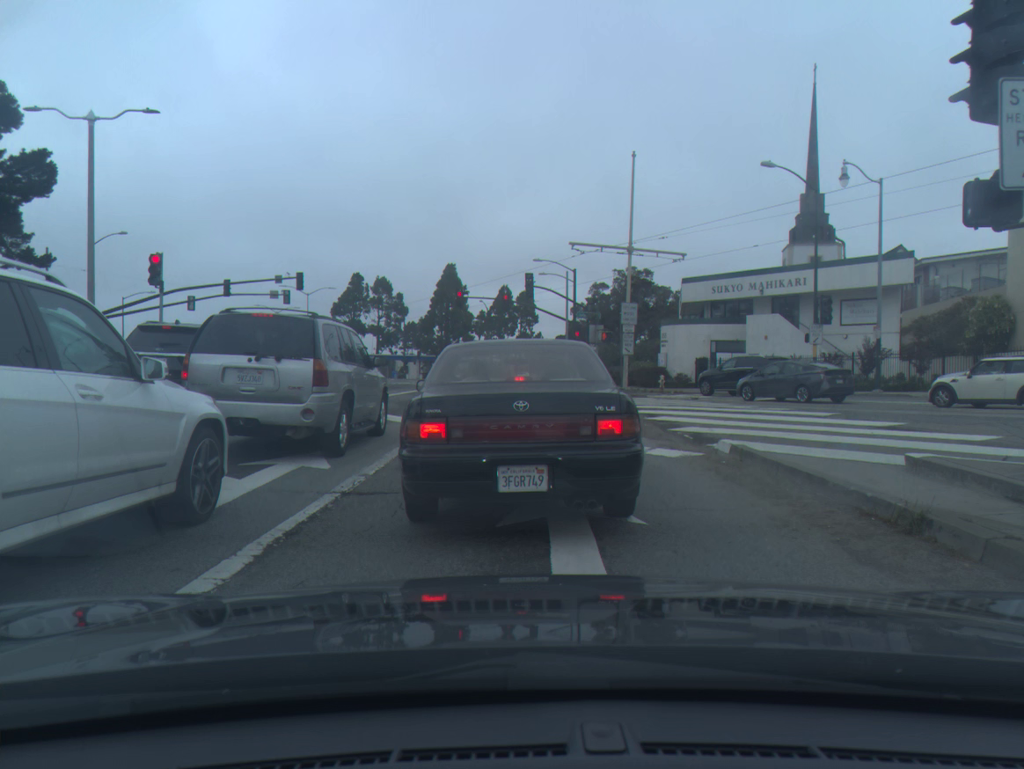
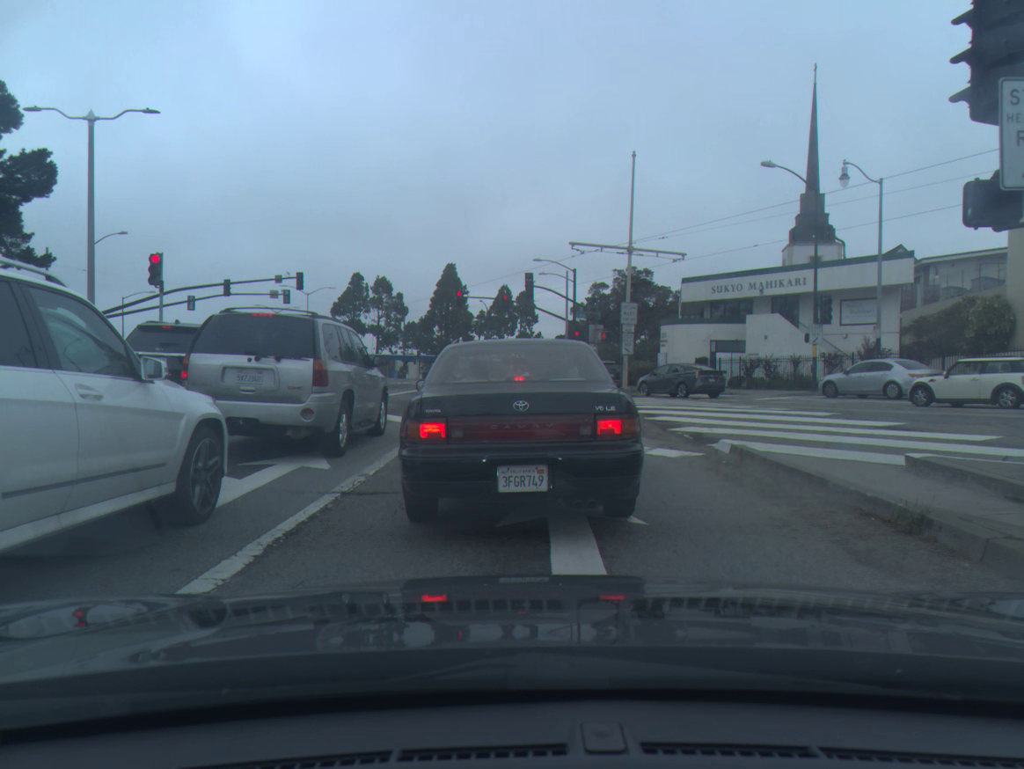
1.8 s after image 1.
(0.0, 0.0) m; 0°
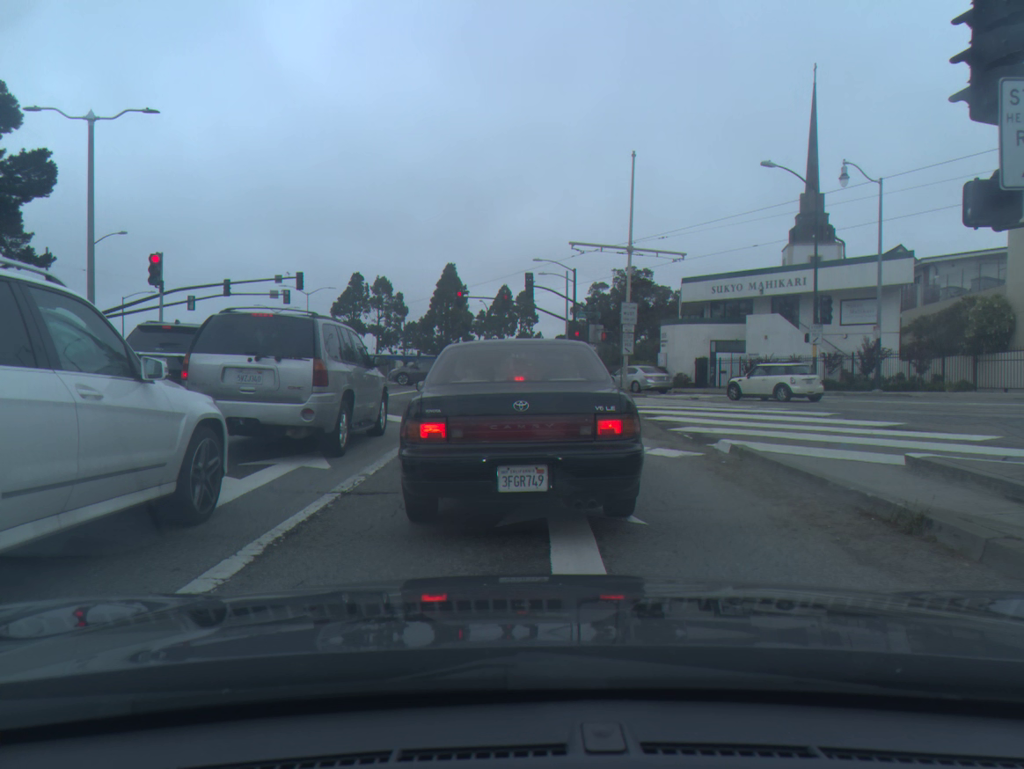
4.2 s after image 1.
(+0.1, -0.1) m; 0°
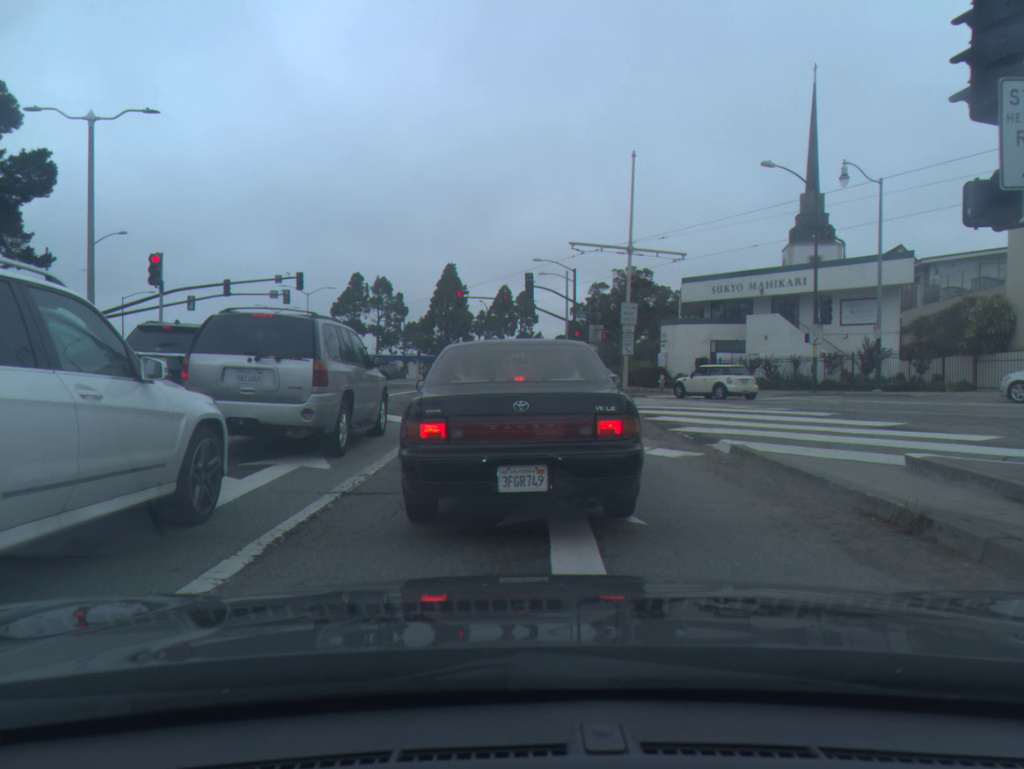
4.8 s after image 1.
(0.0, 0.0) m; 0°
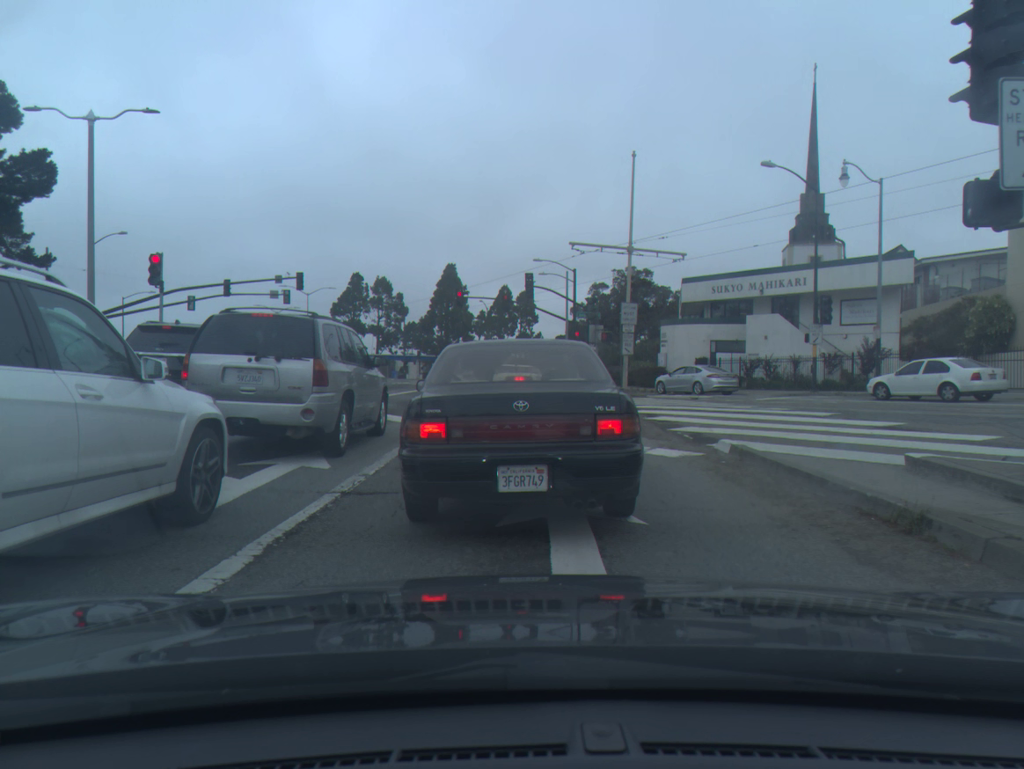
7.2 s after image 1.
(-0.1, +0.1) m; 0°
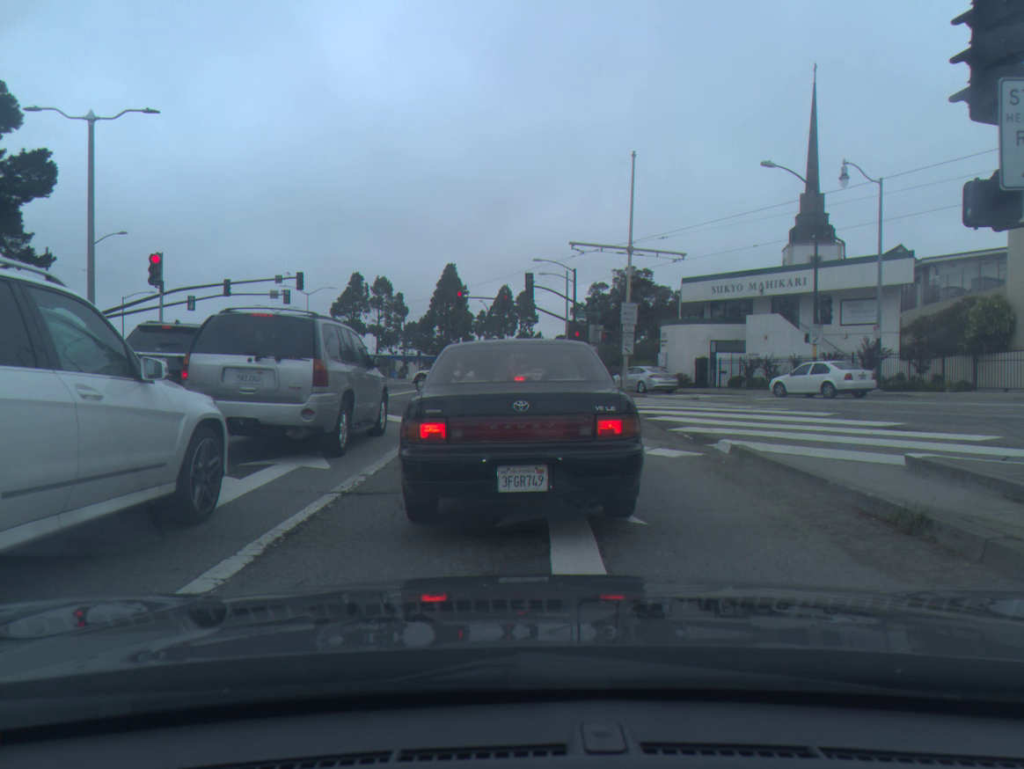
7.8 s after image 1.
(0.0, 0.0) m; 0°
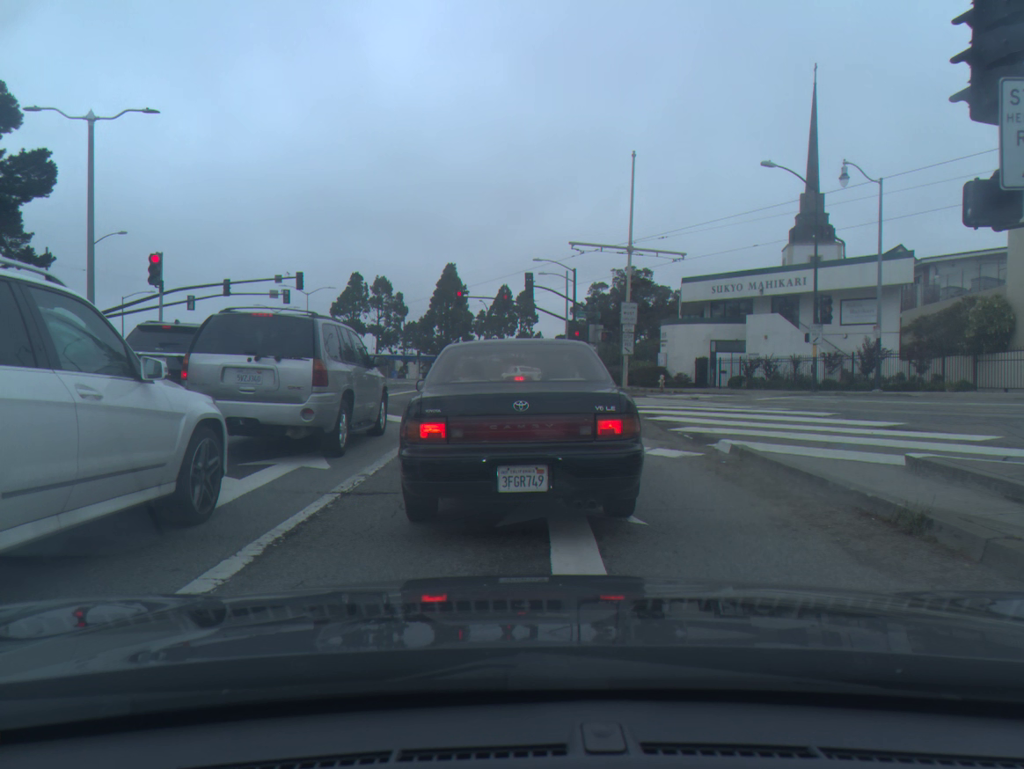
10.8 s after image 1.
(0.0, -0.1) m; 0°
